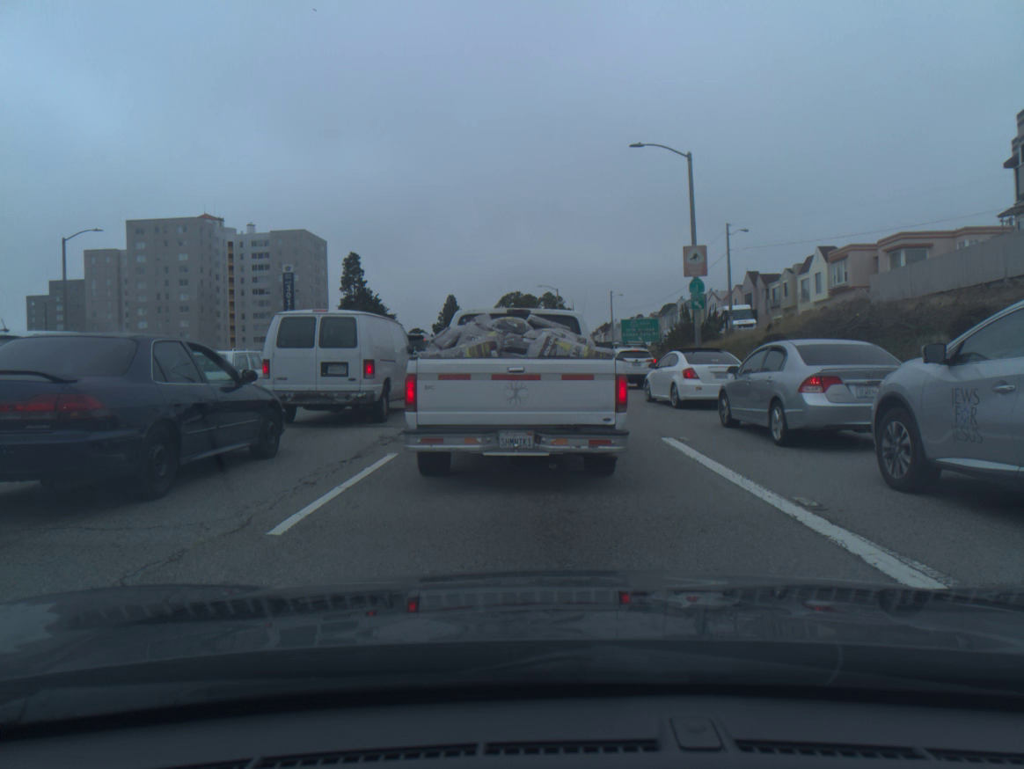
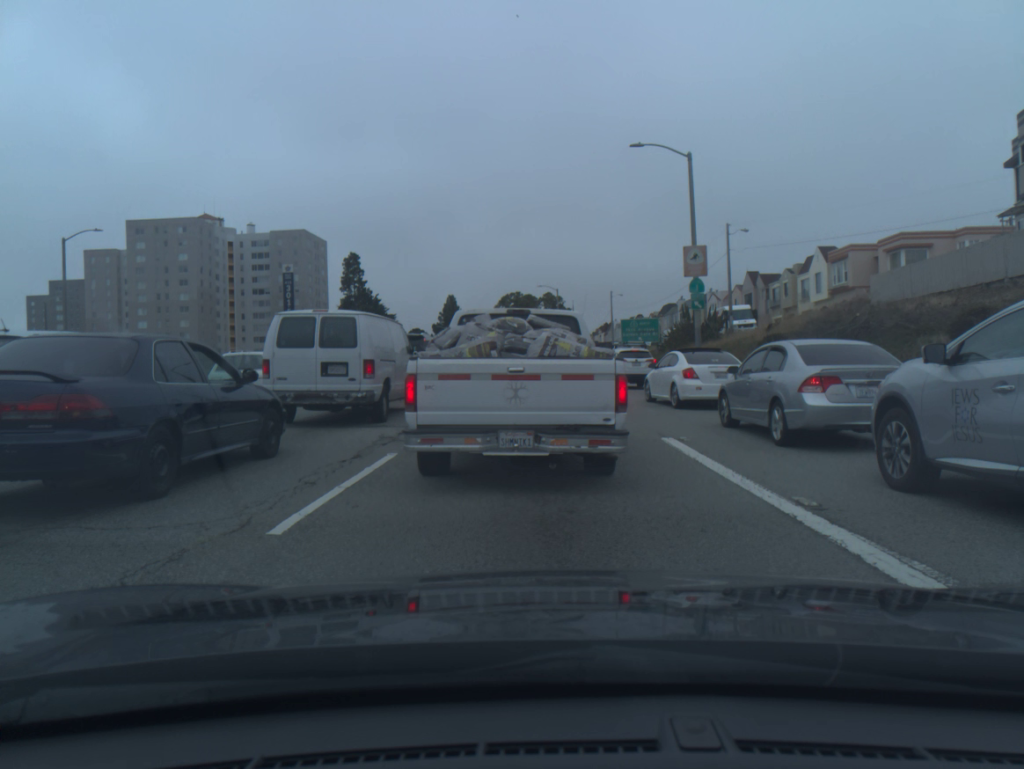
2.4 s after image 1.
(0.0, 0.0) m; 0°
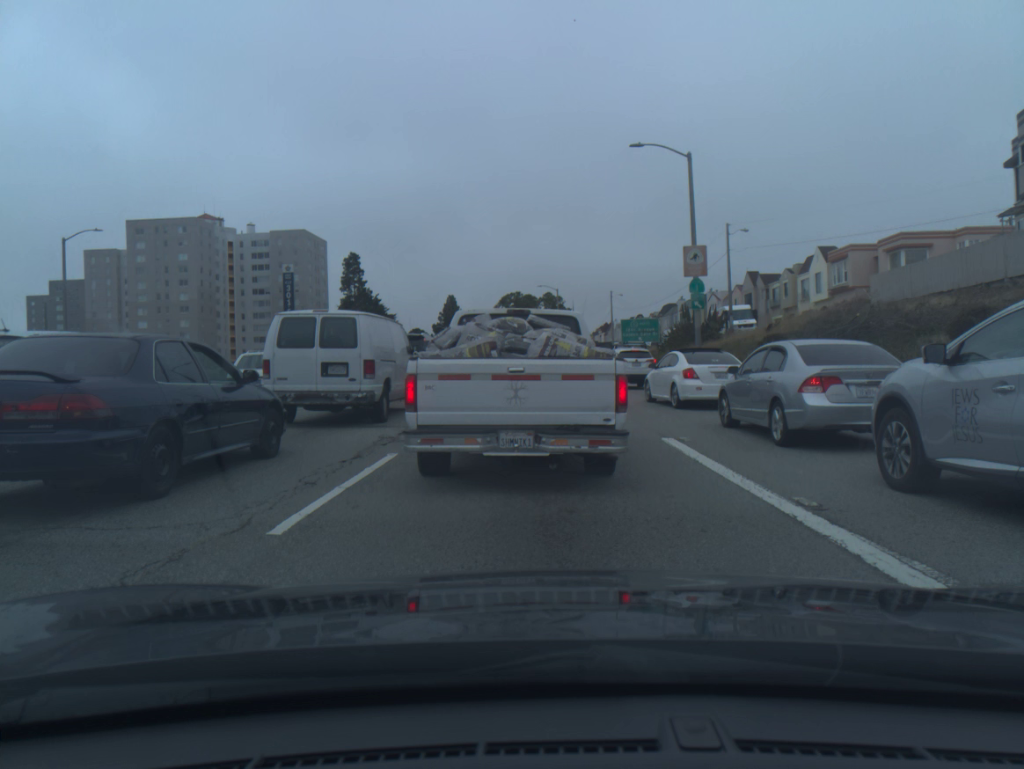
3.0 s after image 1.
(0.0, 0.0) m; 0°
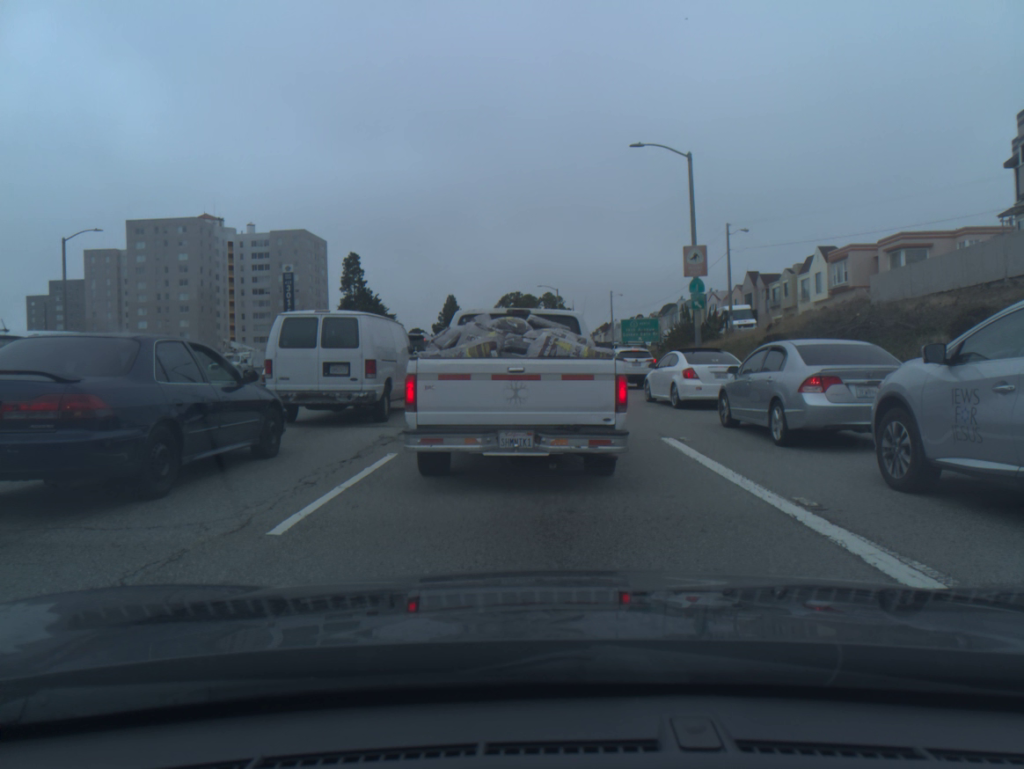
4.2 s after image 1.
(0.0, 0.0) m; 0°
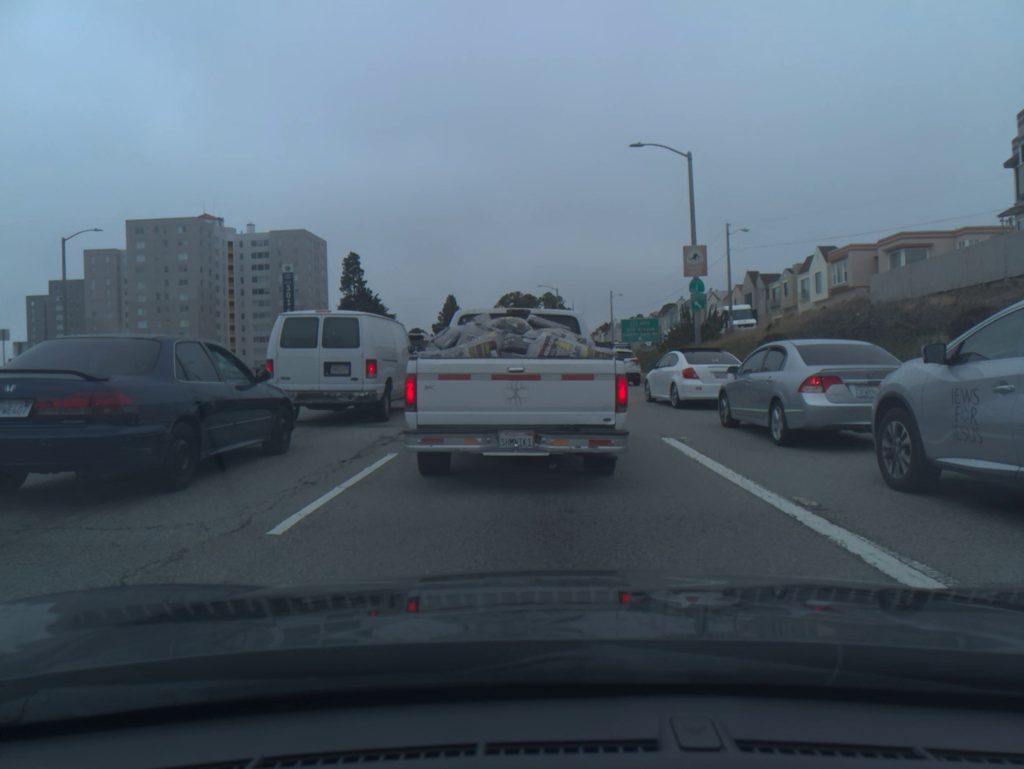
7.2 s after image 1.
(0.0, 0.0) m; 0°
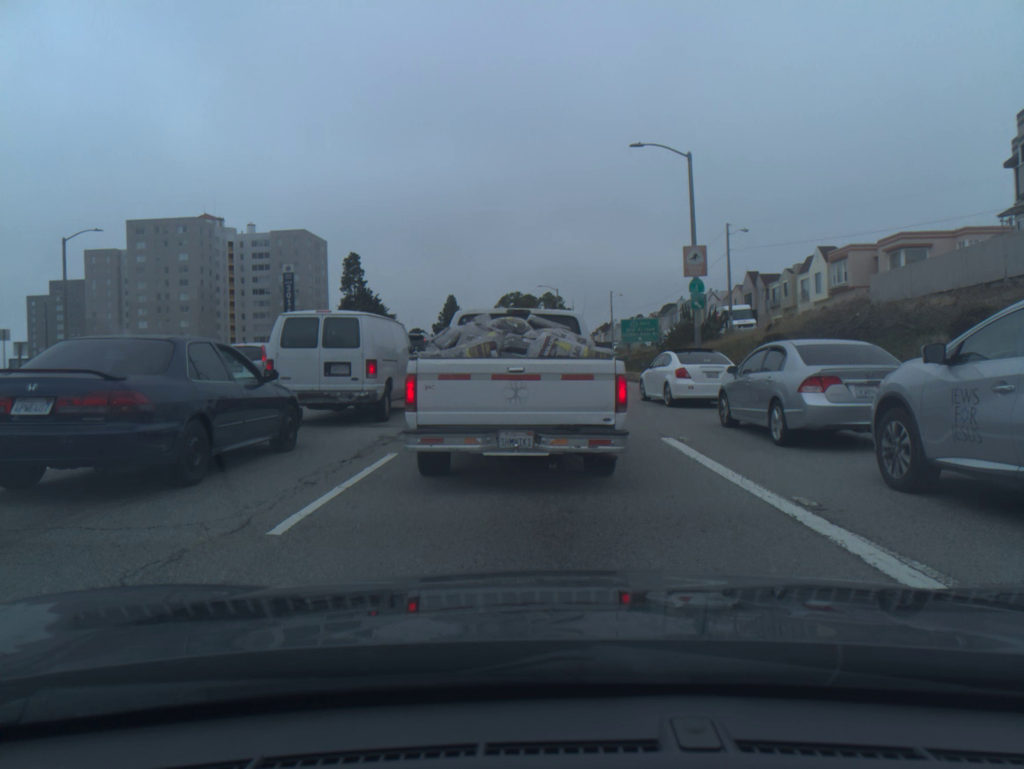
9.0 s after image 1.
(0.0, 0.0) m; 0°
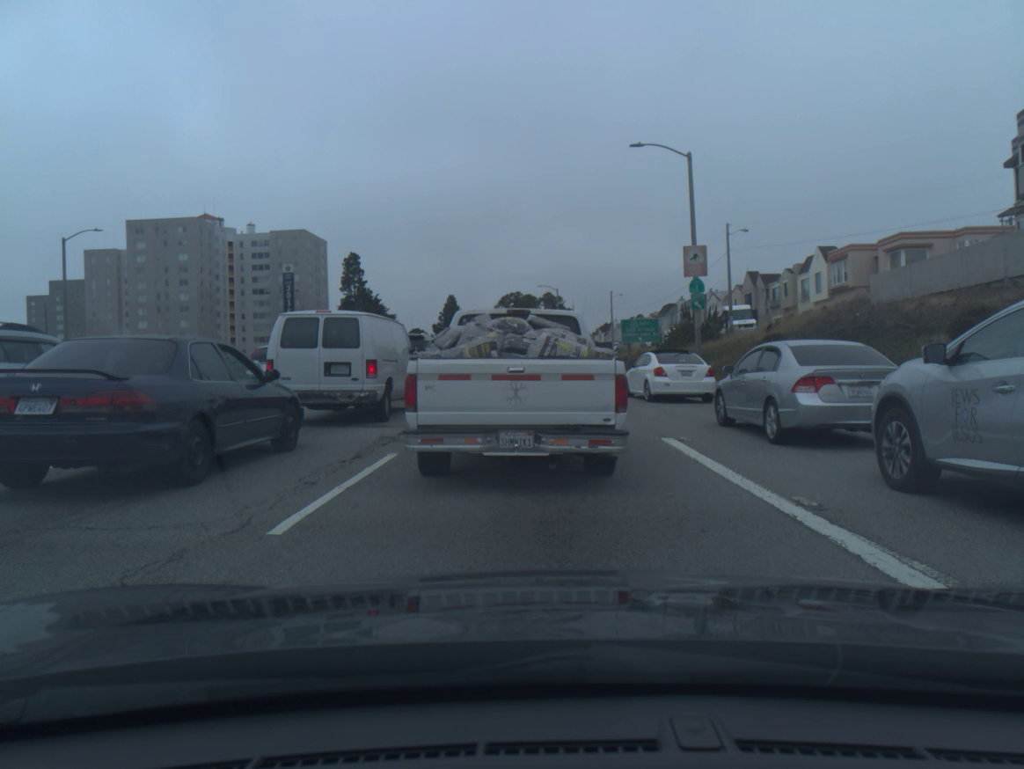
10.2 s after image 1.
(0.0, 0.0) m; 0°
